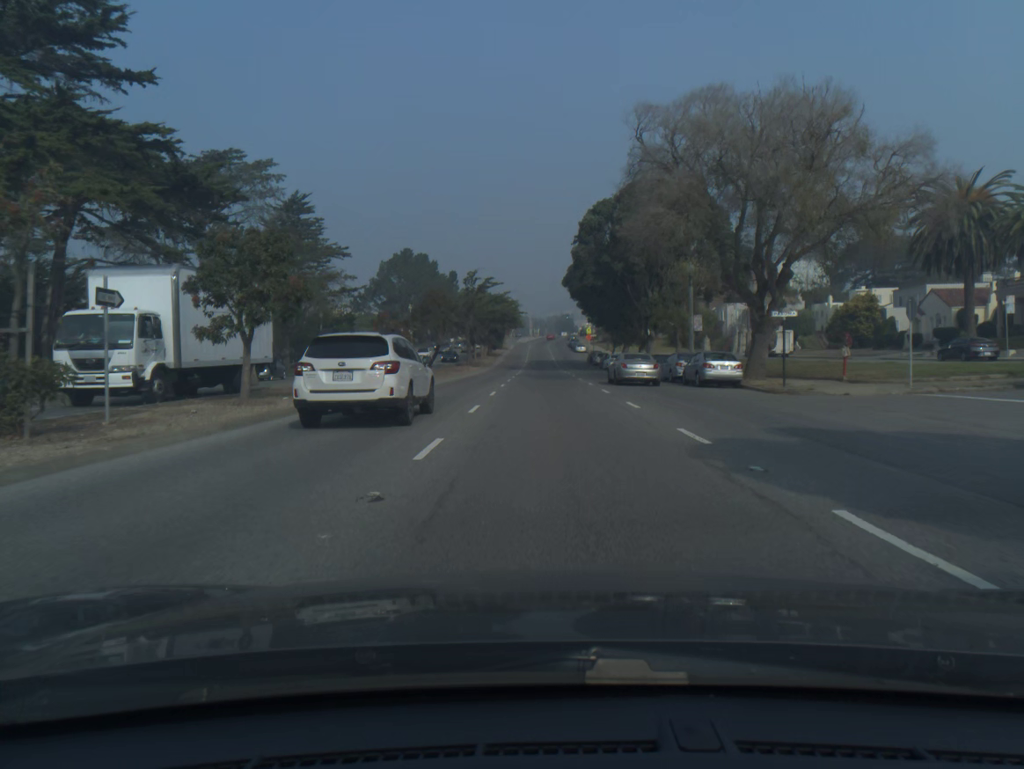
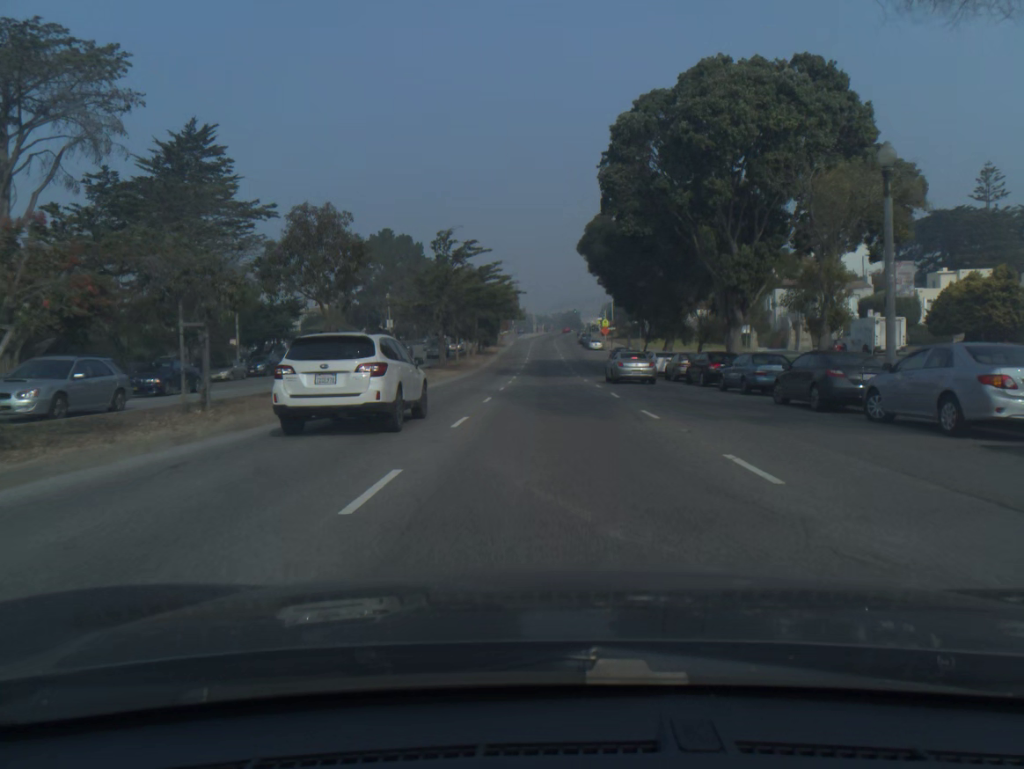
(-0.1, +25.0) m; 0°
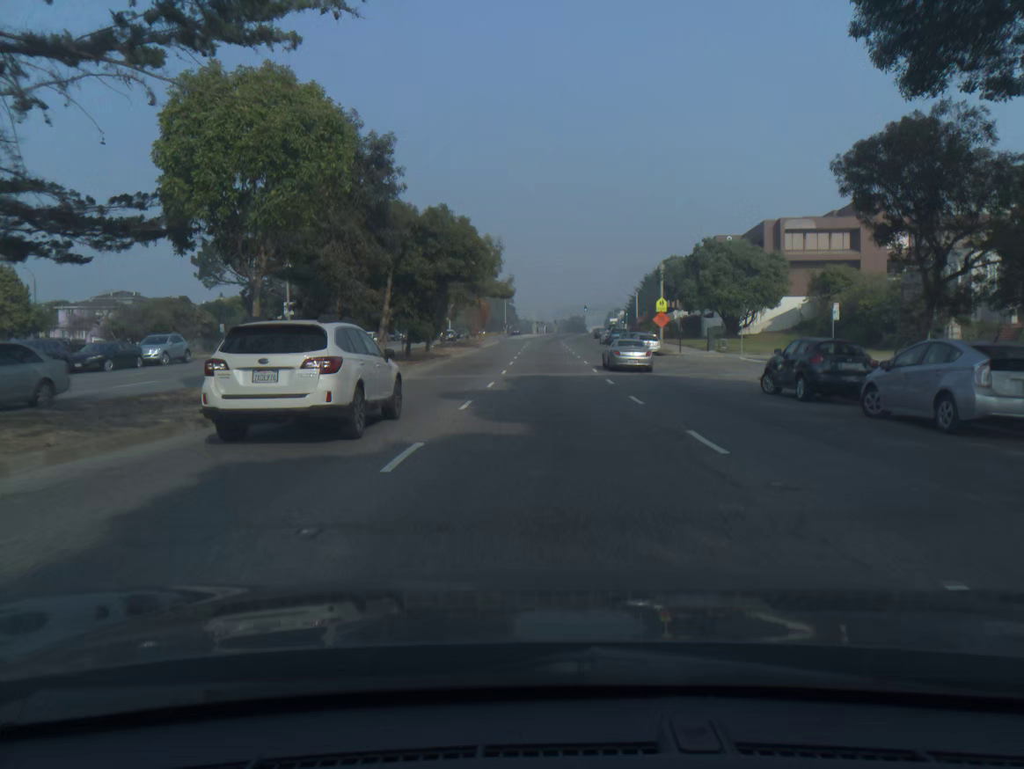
(0.0, +49.2) m; 0°
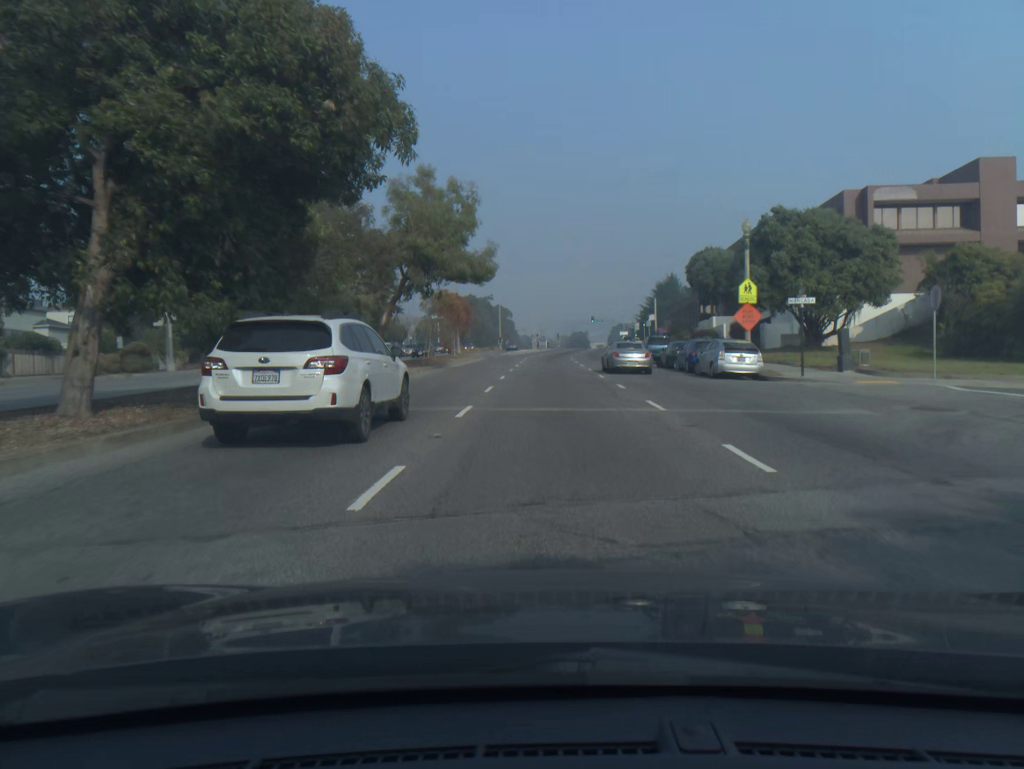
(0.0, +23.7) m; 0°
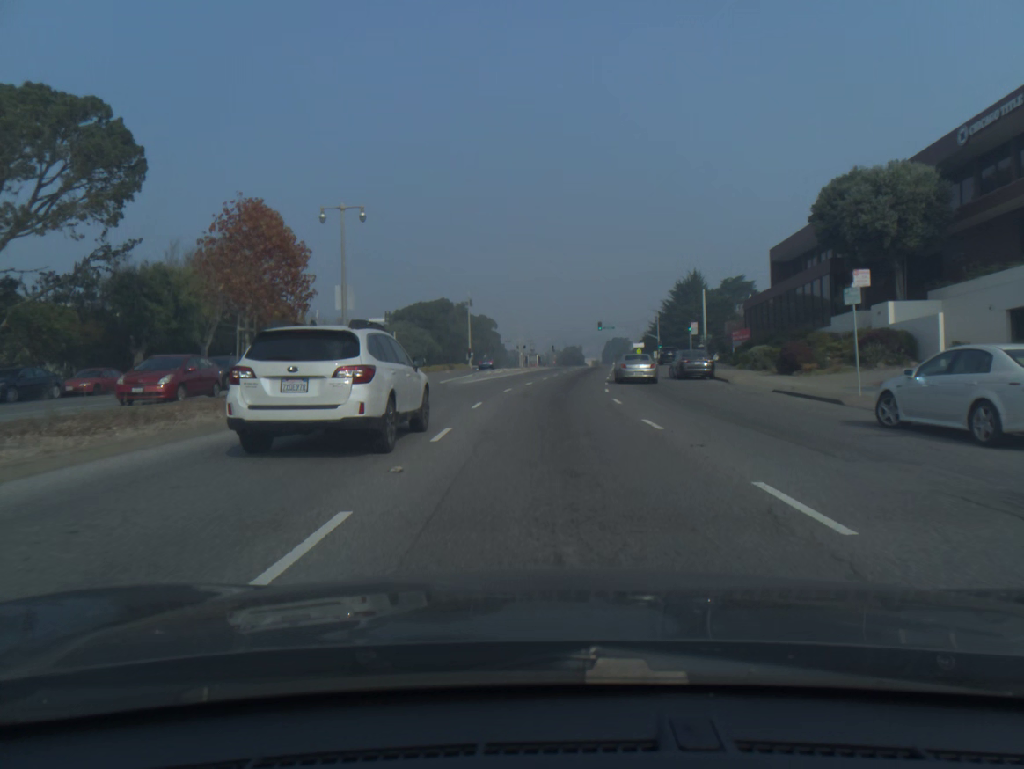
(+0.1, +44.9) m; +1°
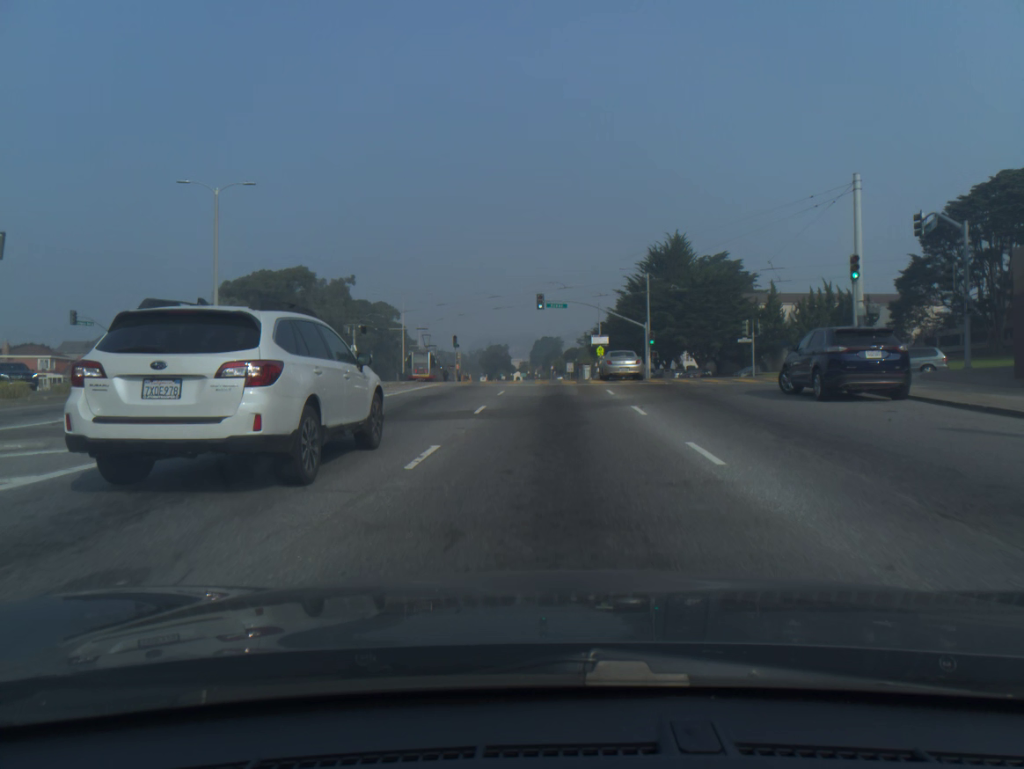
(+3.0, +55.3) m; +5°
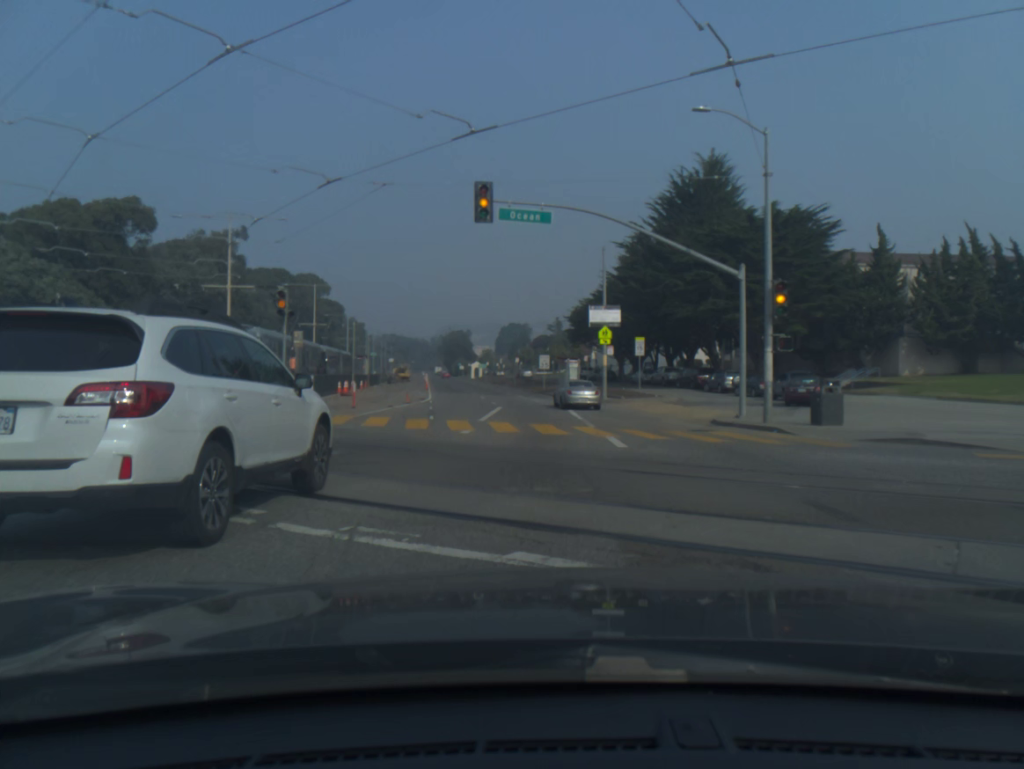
(+0.8, +40.1) m; +2°
